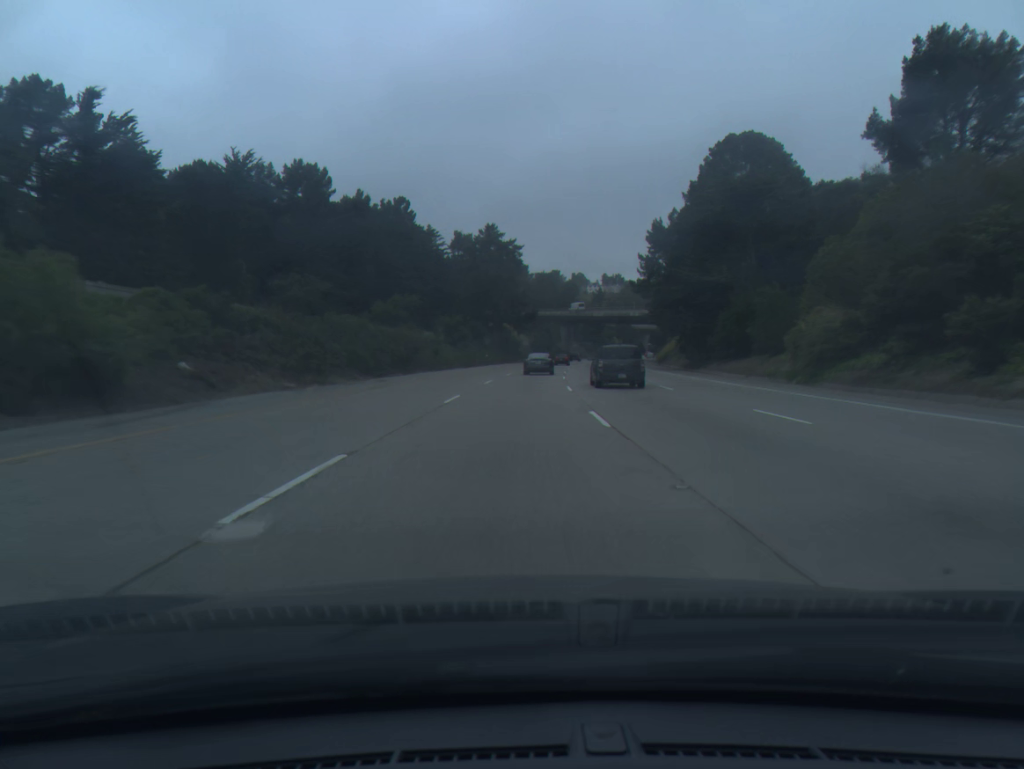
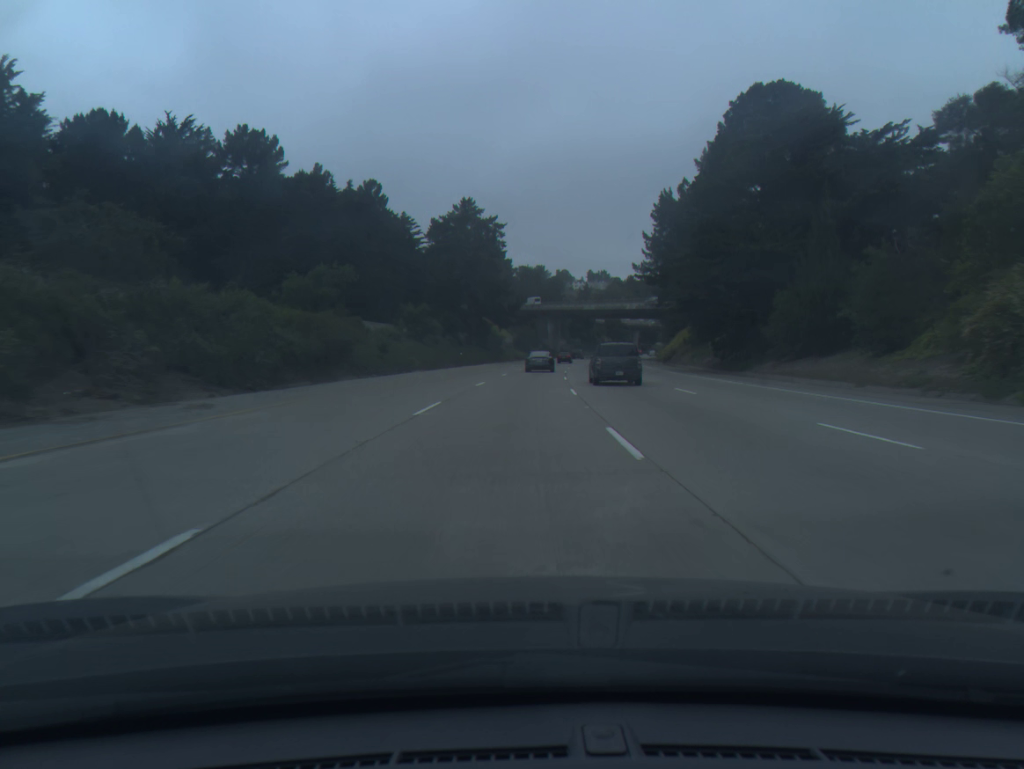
(+0.2, +18.9) m; +1°
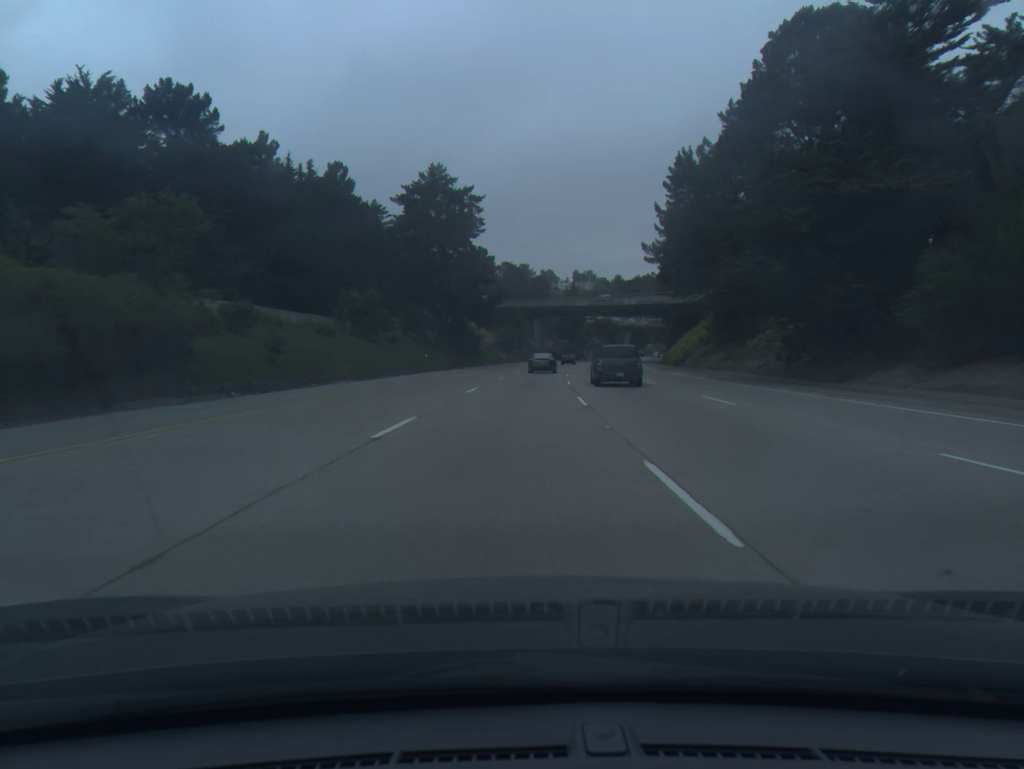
(+0.2, +18.9) m; +1°
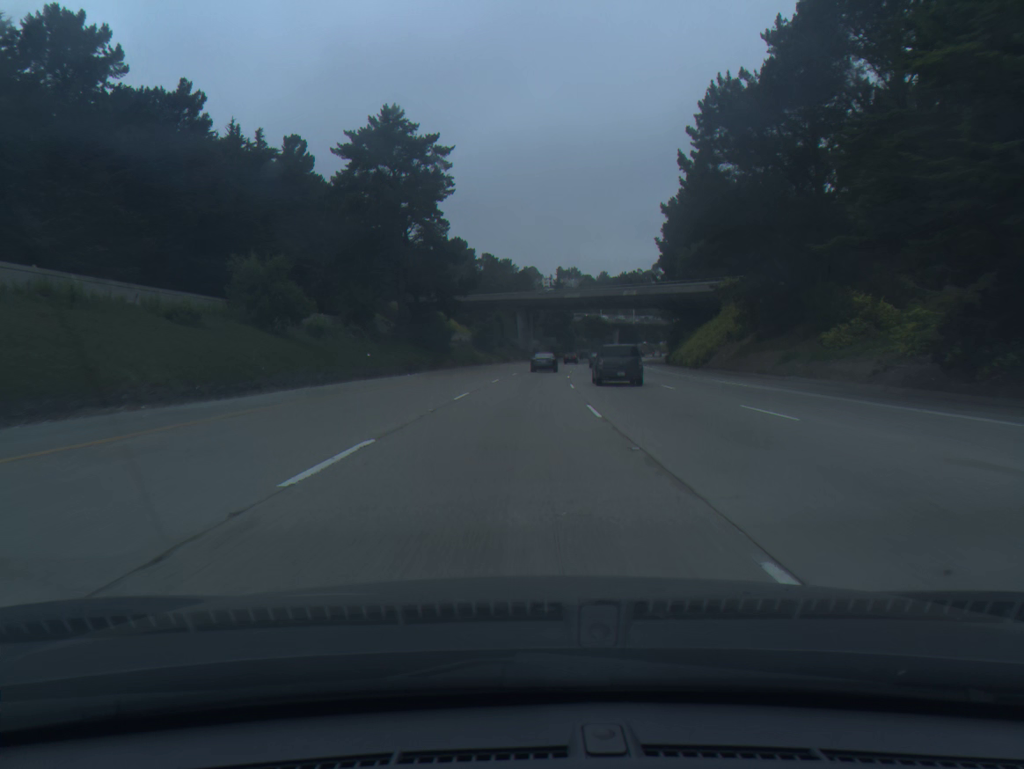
(+0.2, +18.9) m; +1°
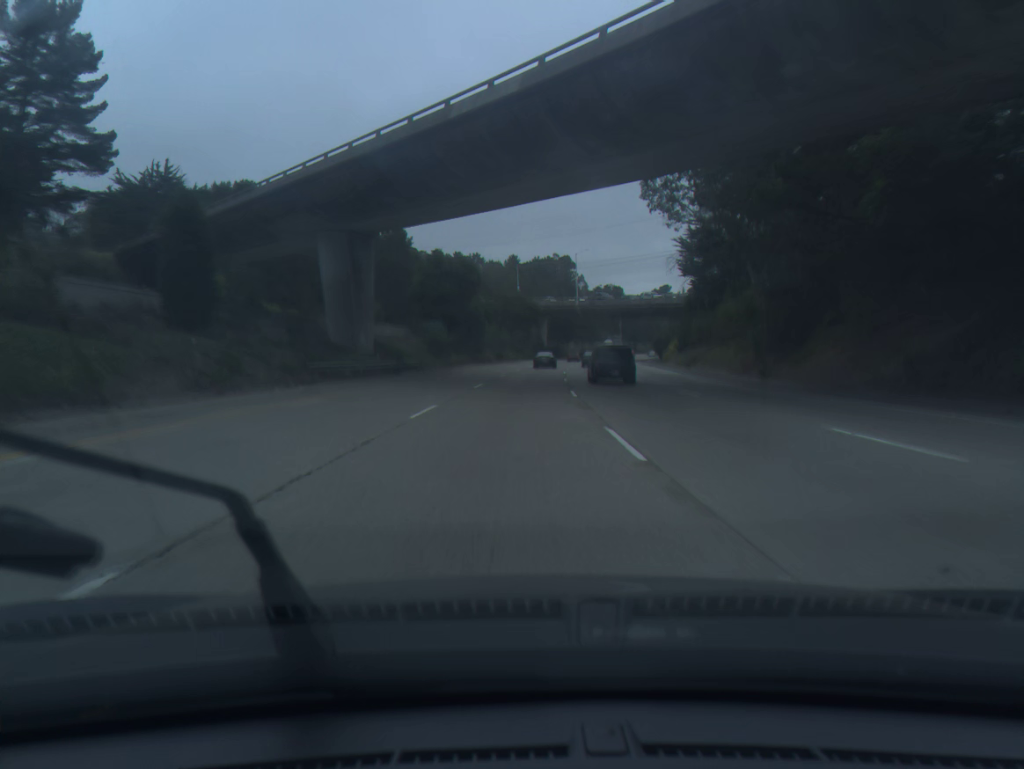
(+5.7, +94.2) m; +7°
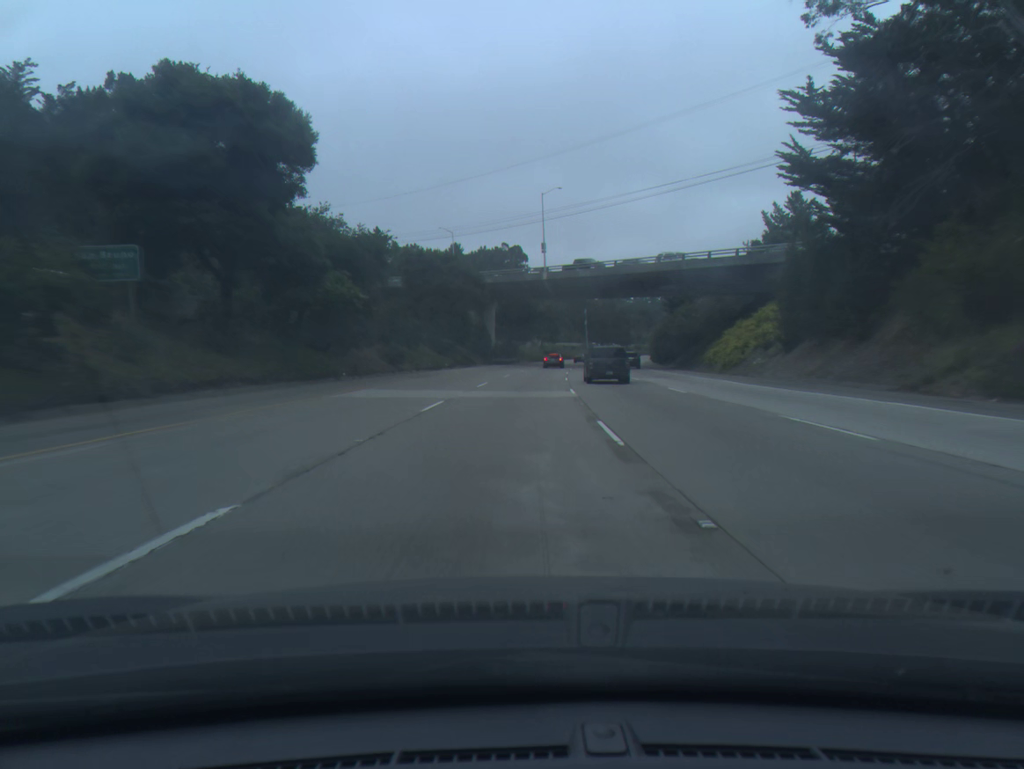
(+1.9, +56.6) m; +4°
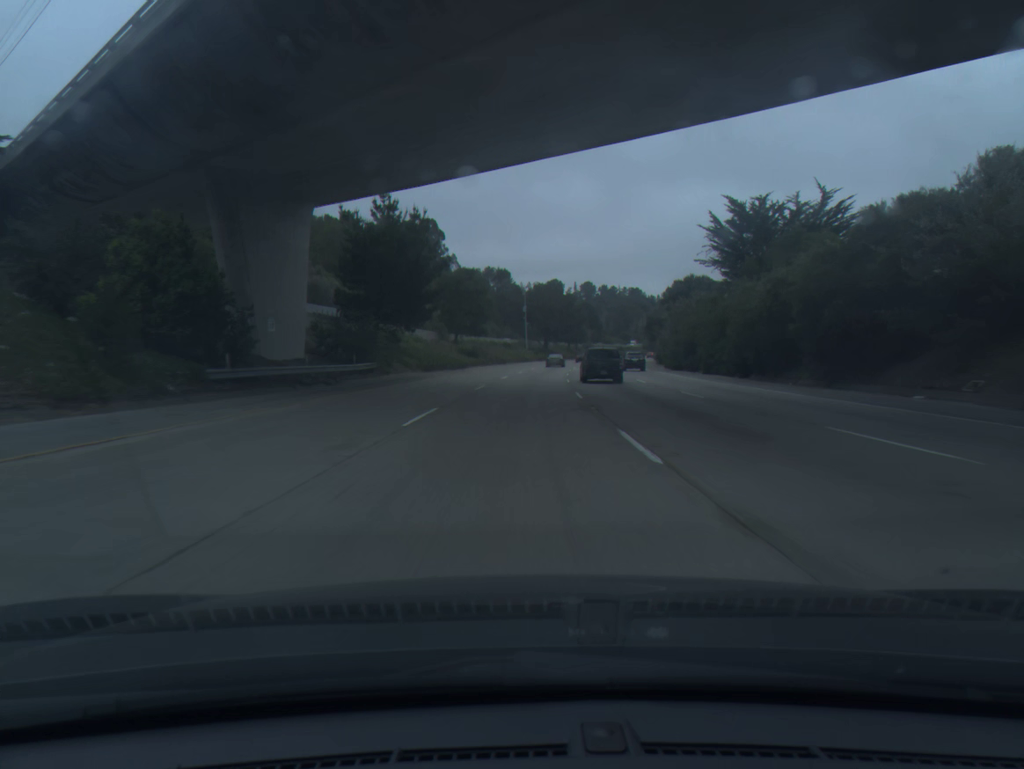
(+3.3, +75.4) m; +5°
